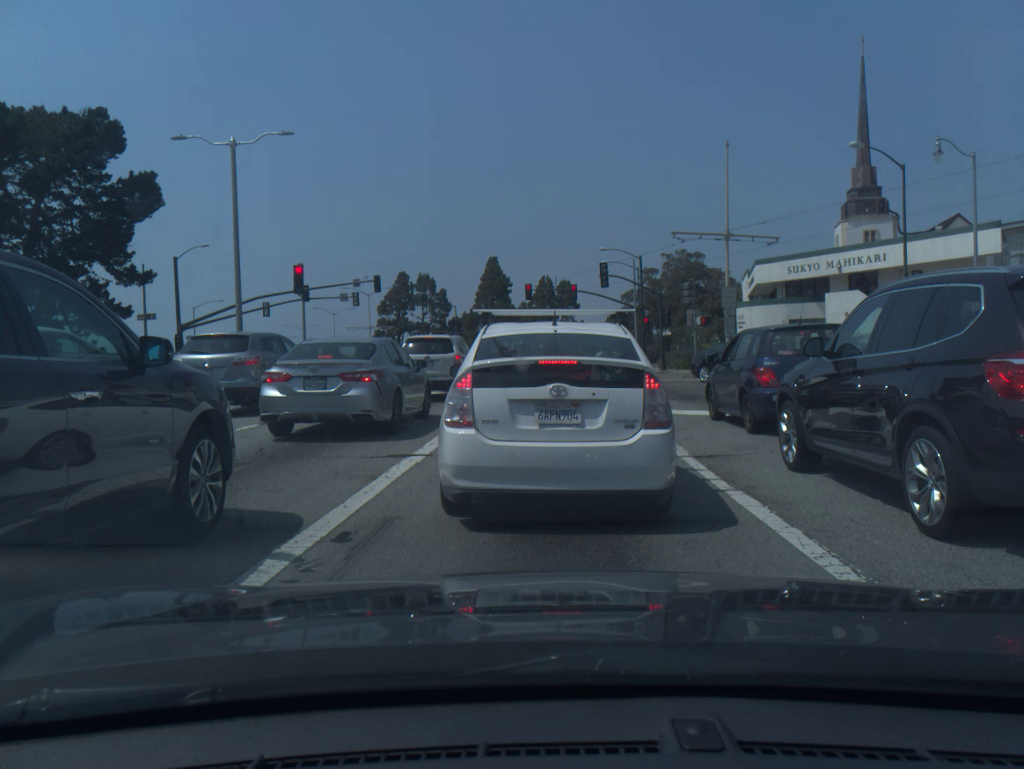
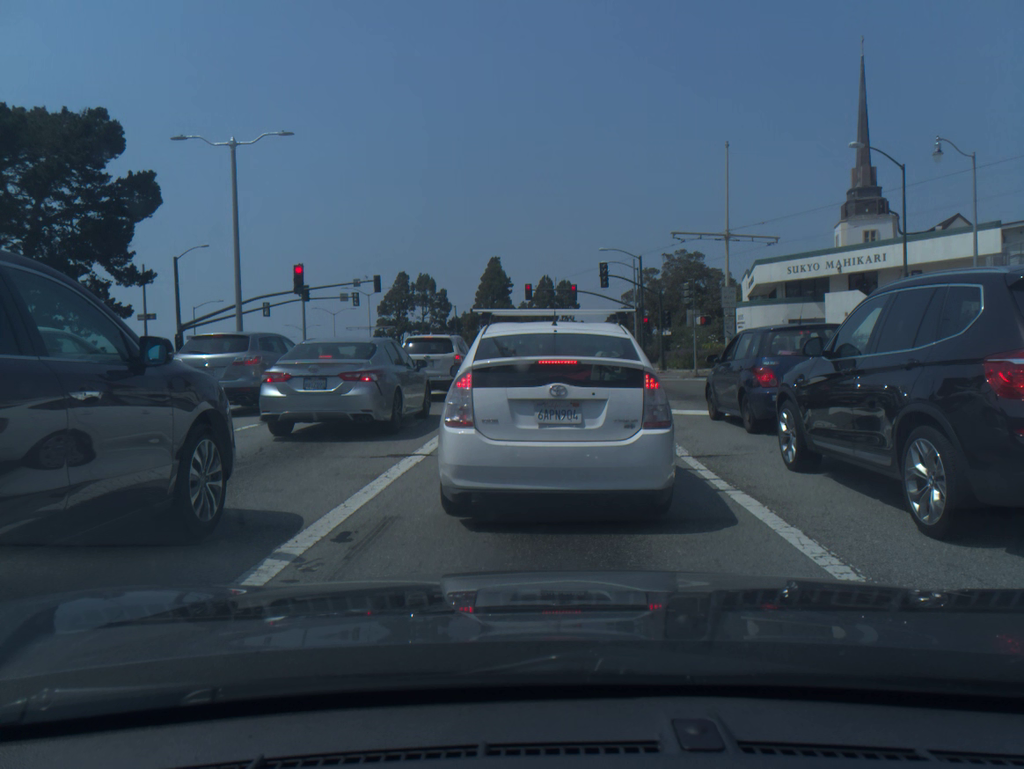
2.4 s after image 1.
(0.0, 0.0) m; 0°
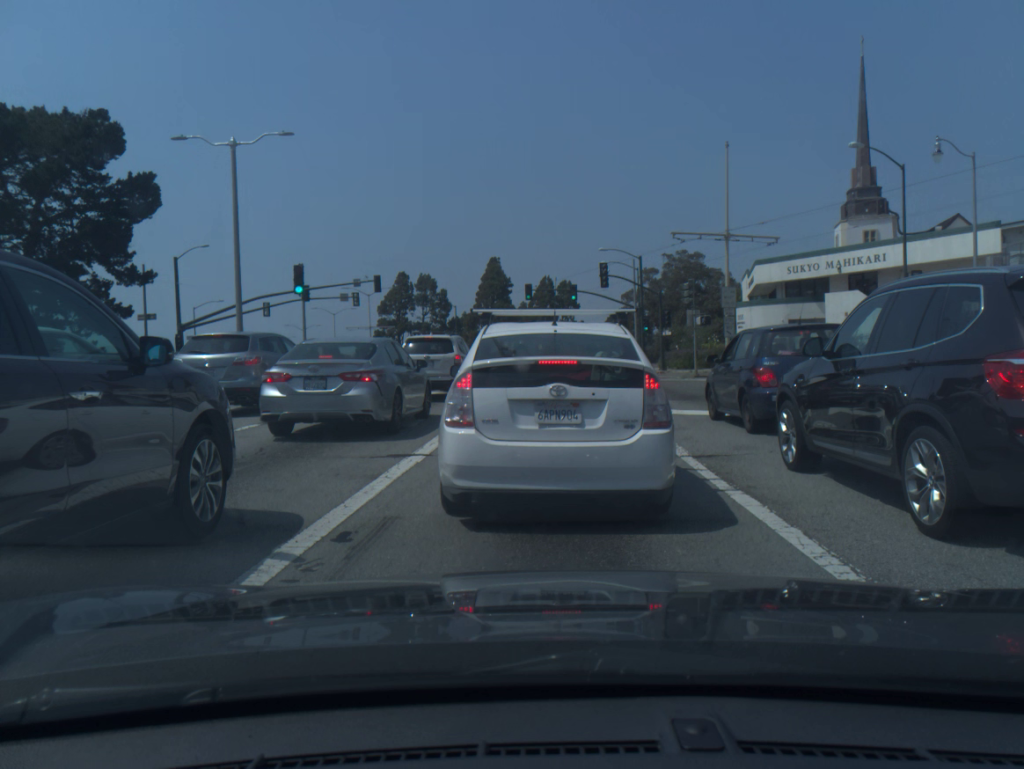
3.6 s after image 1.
(0.0, 0.0) m; 0°
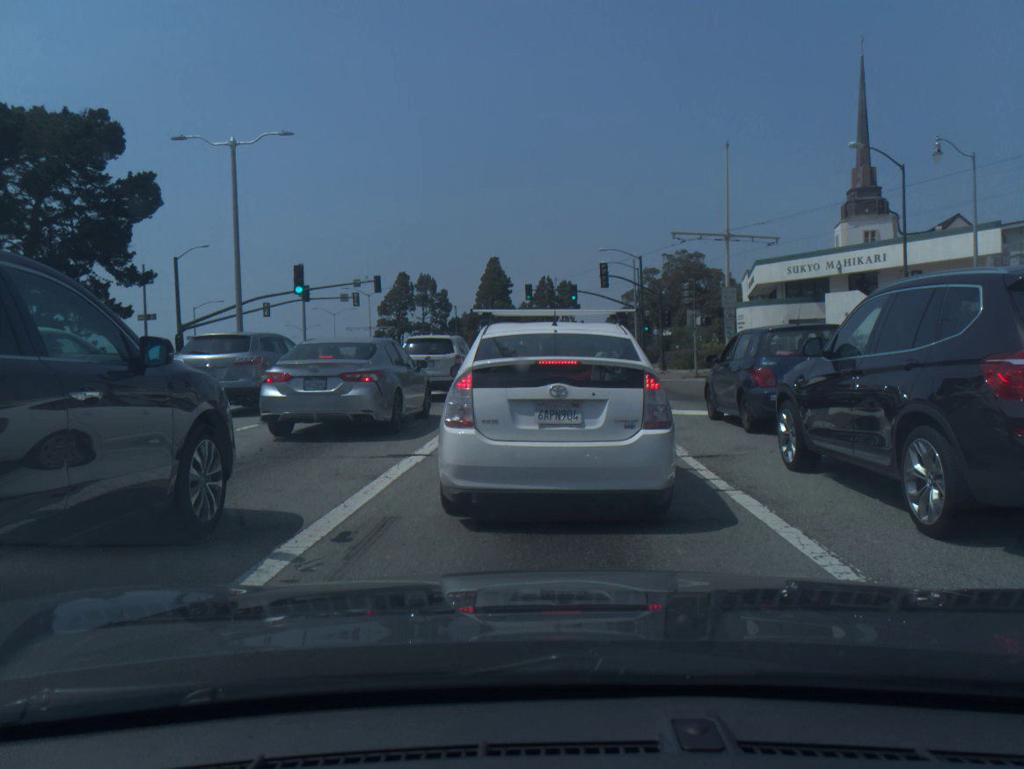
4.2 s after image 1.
(0.0, 0.0) m; 0°
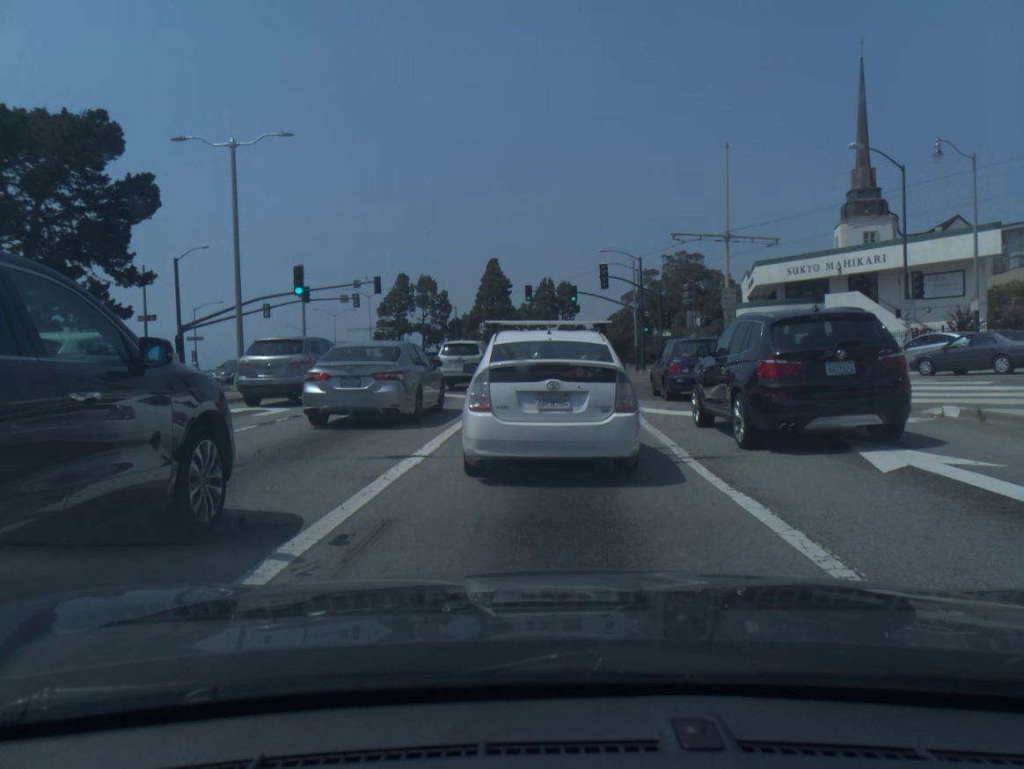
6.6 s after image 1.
(0.0, 0.0) m; 0°
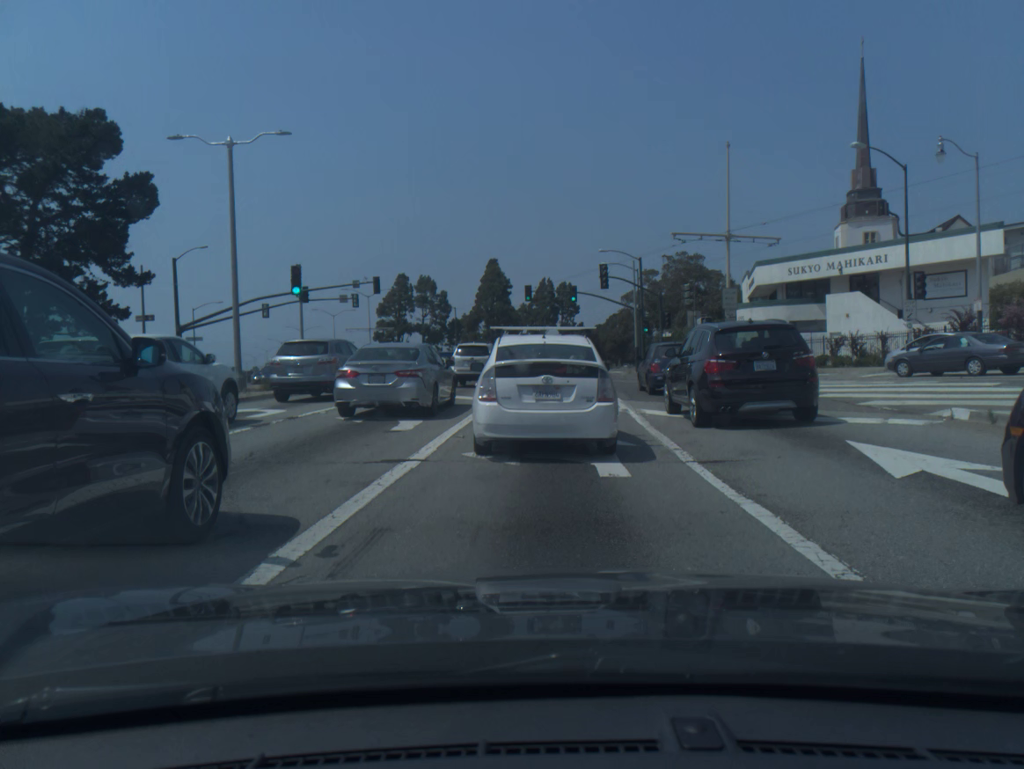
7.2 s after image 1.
(0.0, +0.2) m; 0°
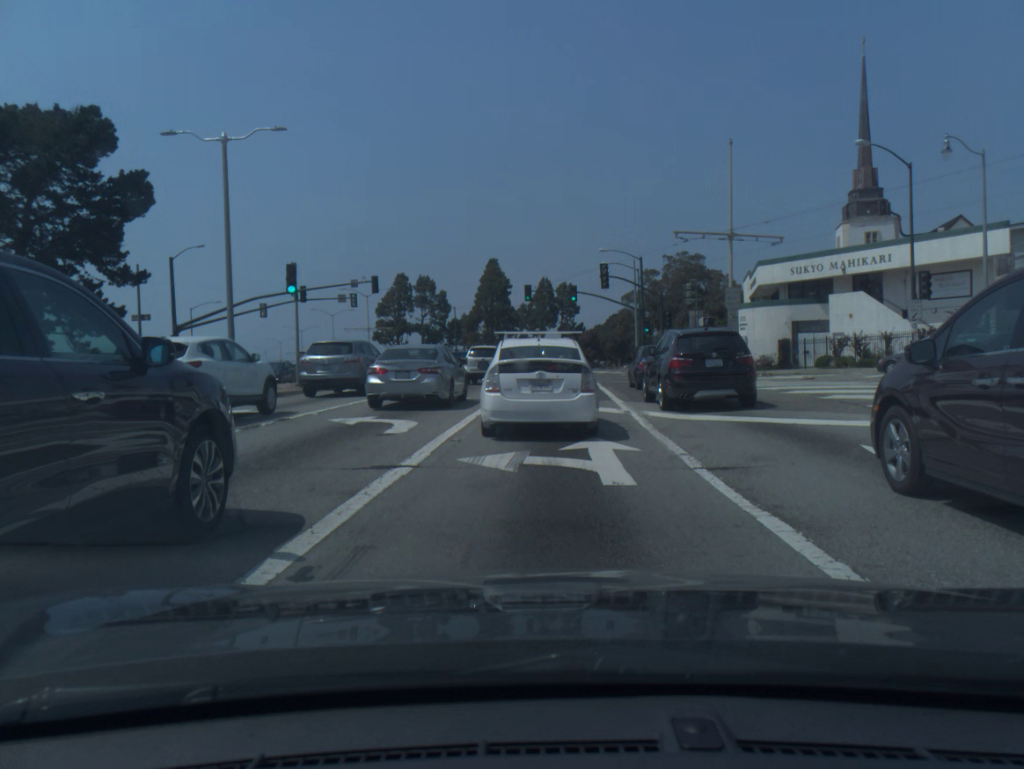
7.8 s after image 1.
(0.0, +0.4) m; 0°
